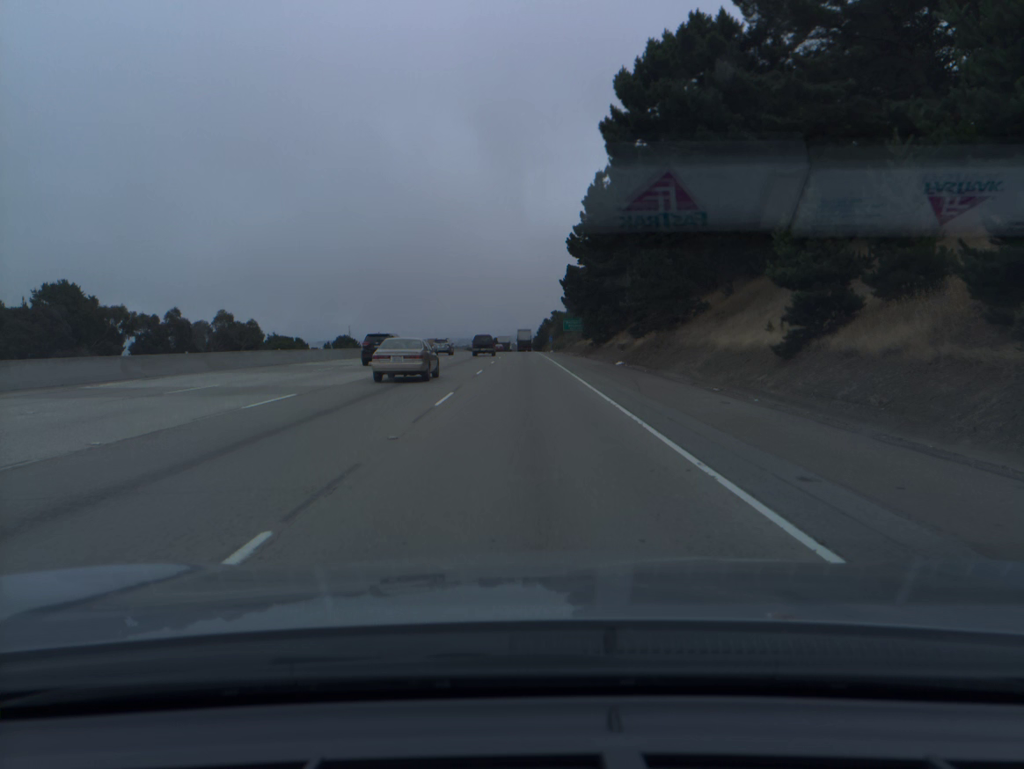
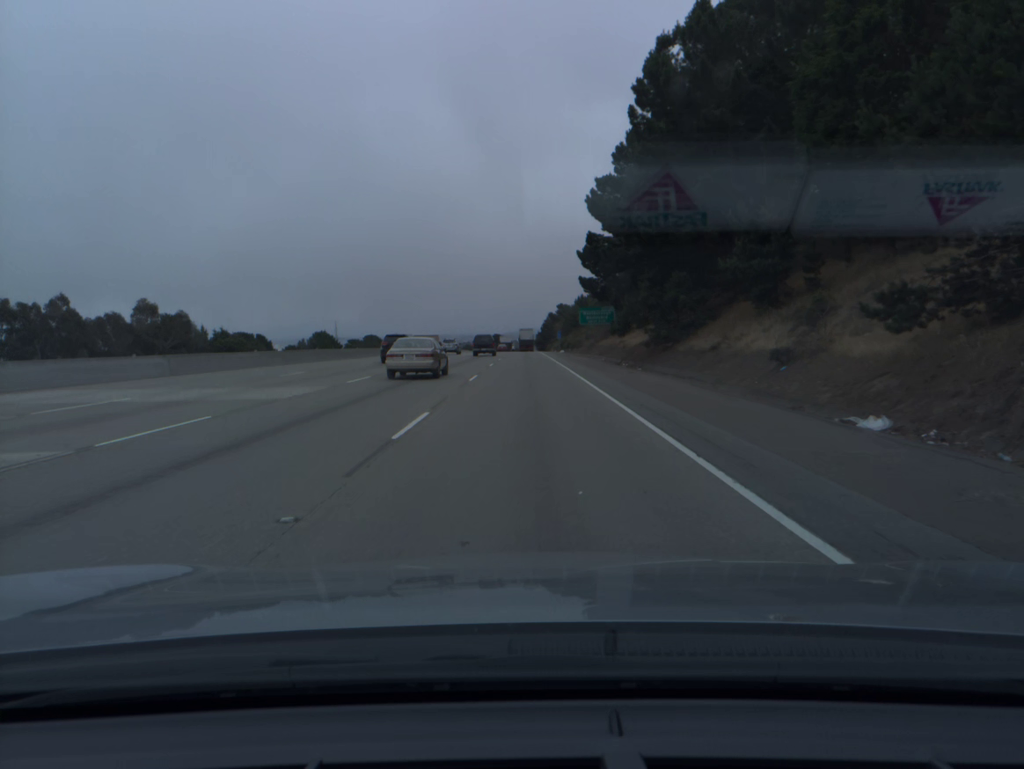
(0.0, +34.6) m; 0°
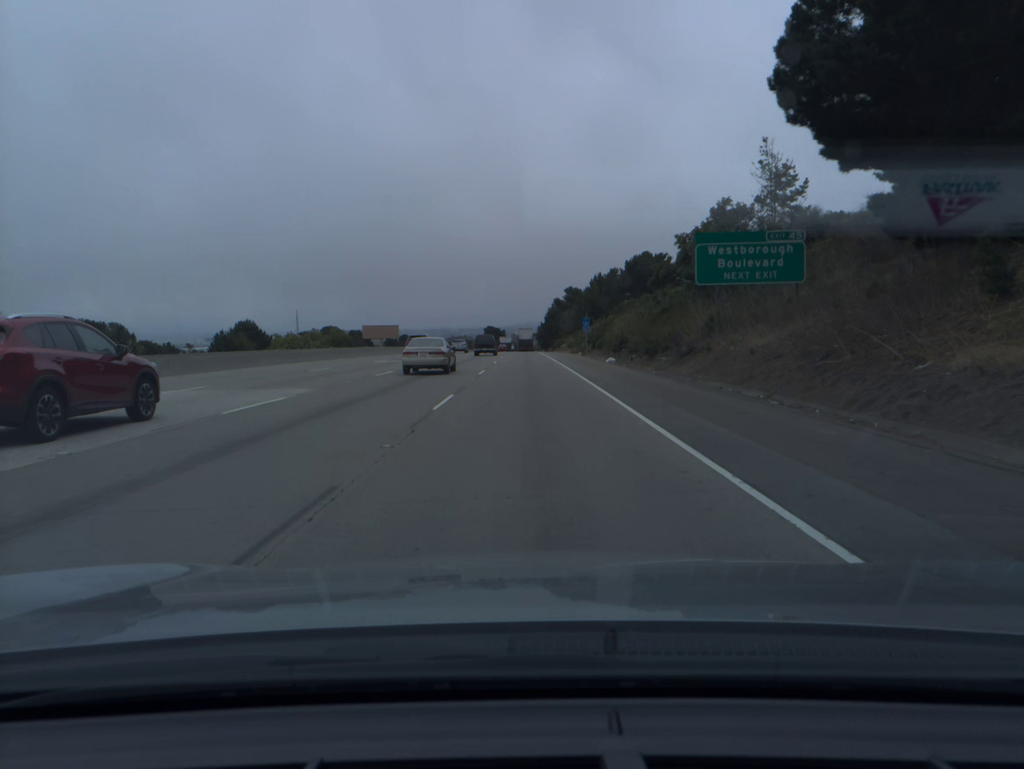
(0.0, +69.0) m; 0°
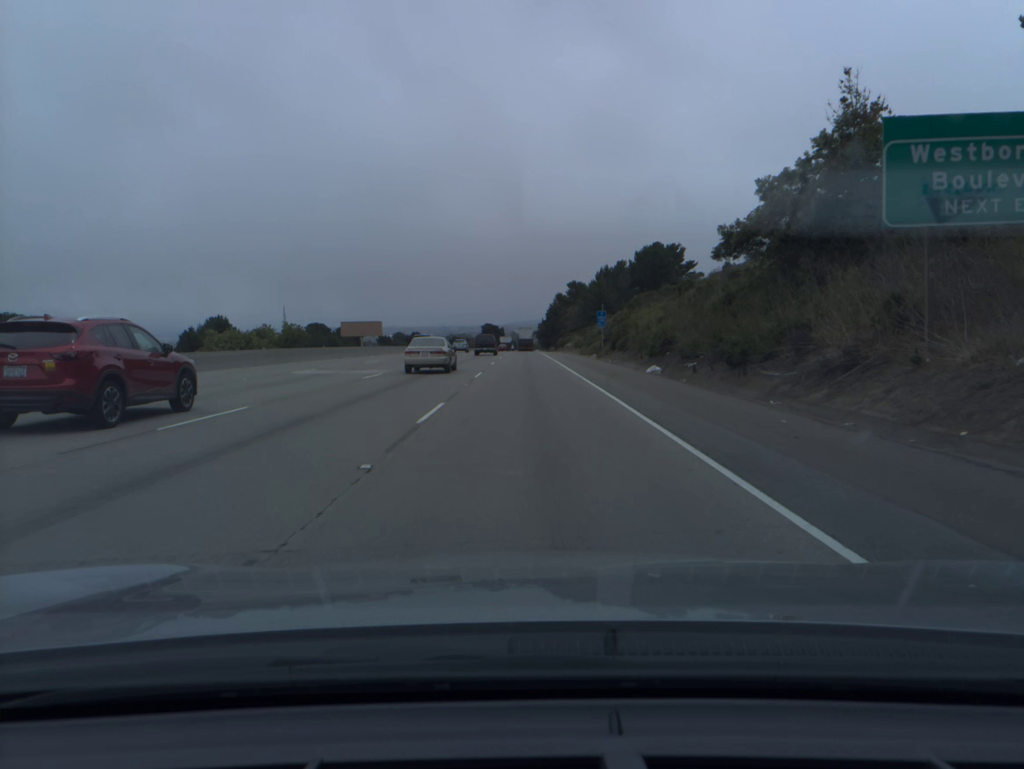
(0.0, +17.2) m; 0°
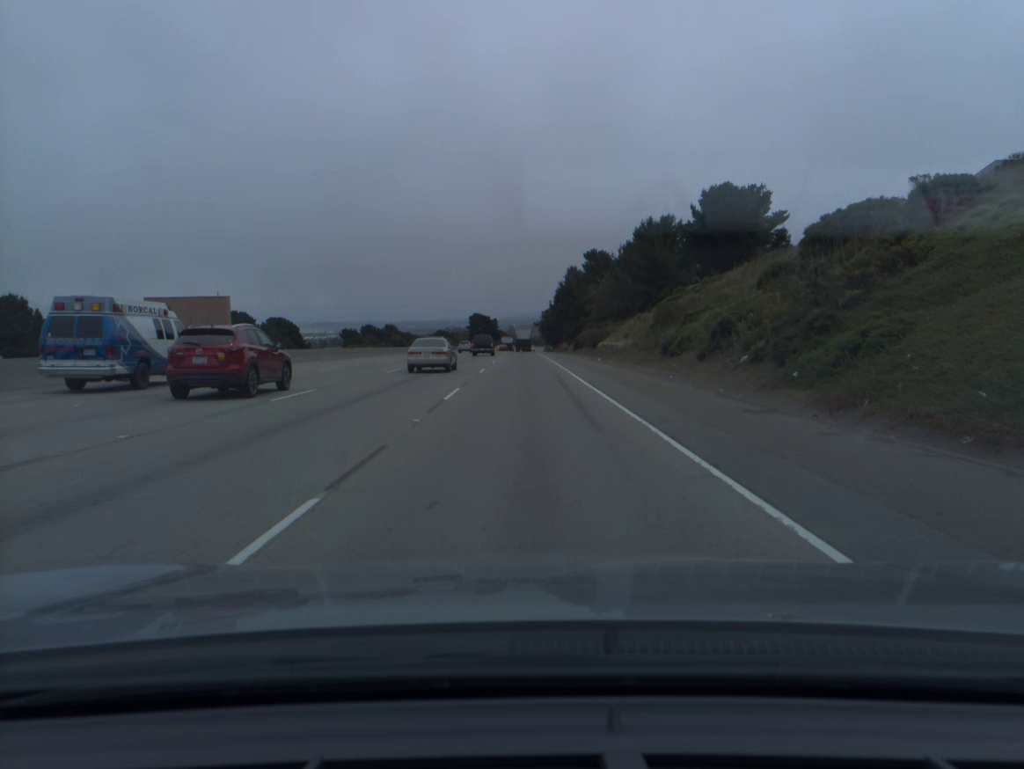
(+0.2, +68.5) m; 0°
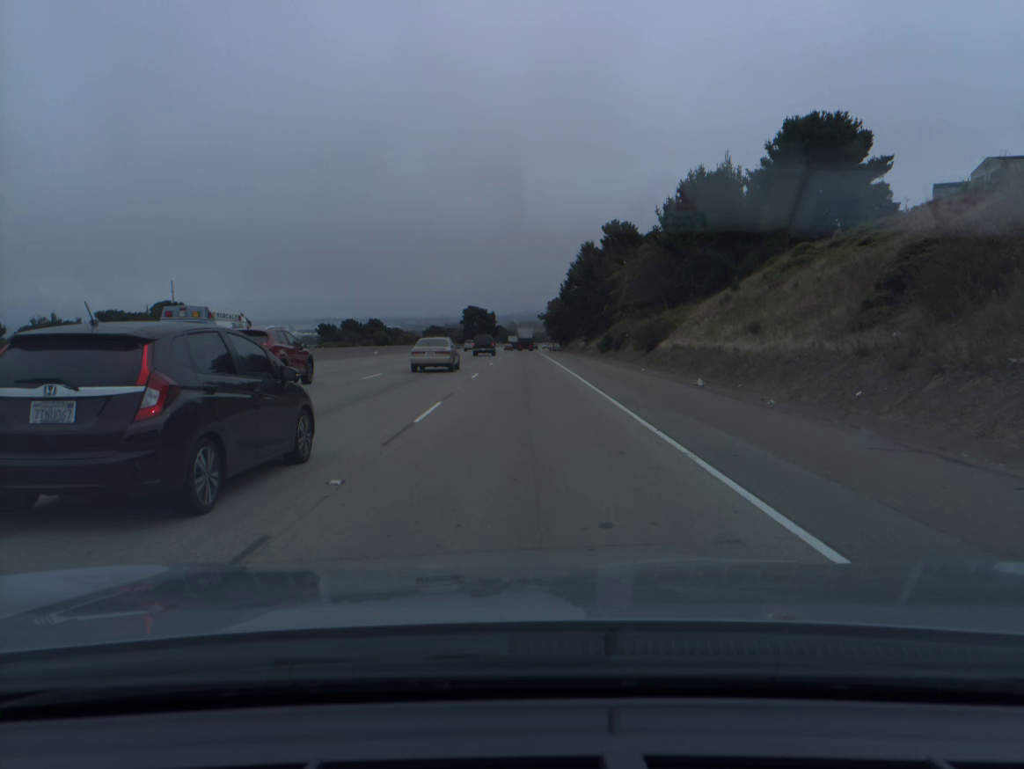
(0.0, +34.1) m; 0°
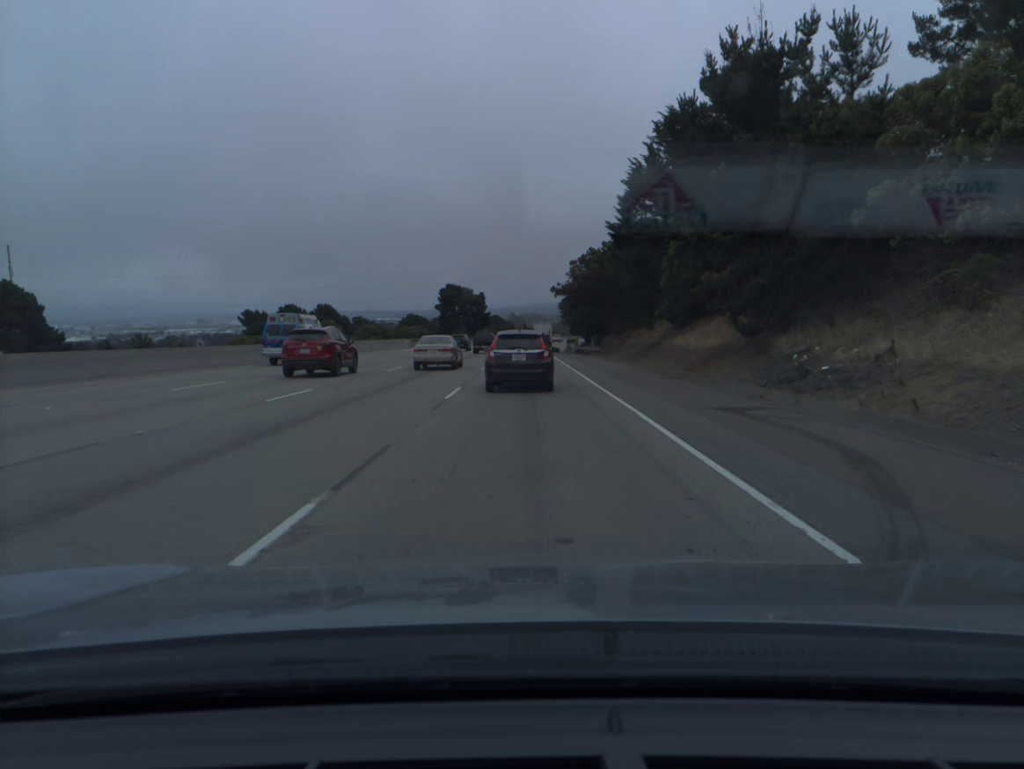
(0.0, +68.7) m; 0°
